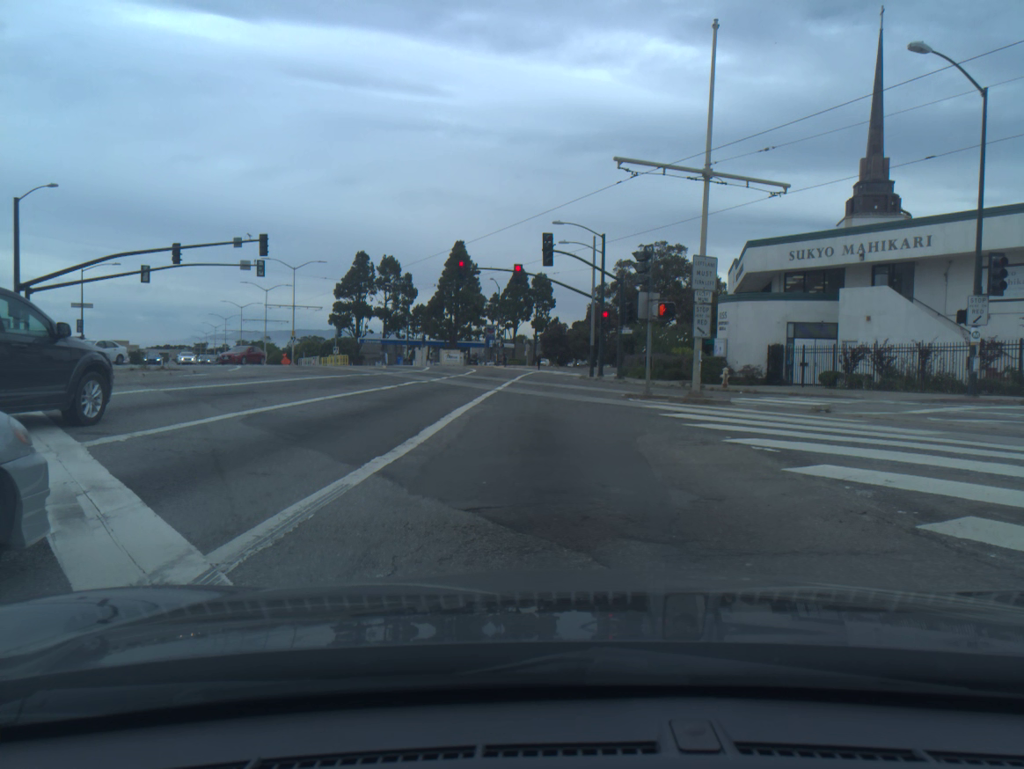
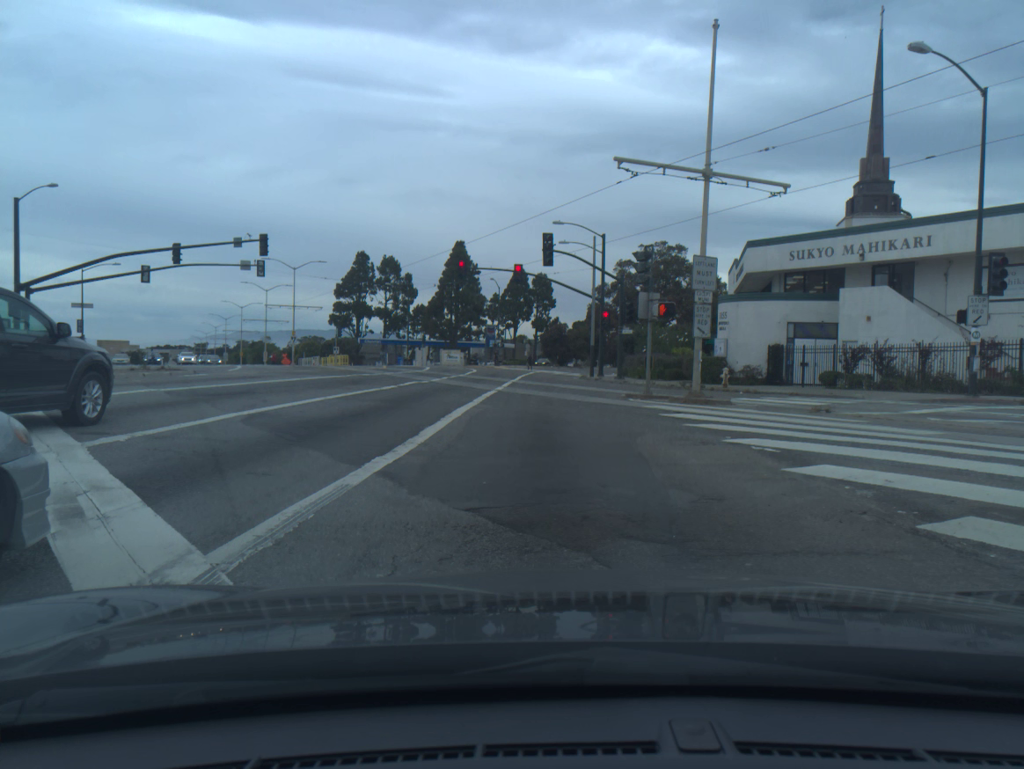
(0.0, 0.0) m; 0°
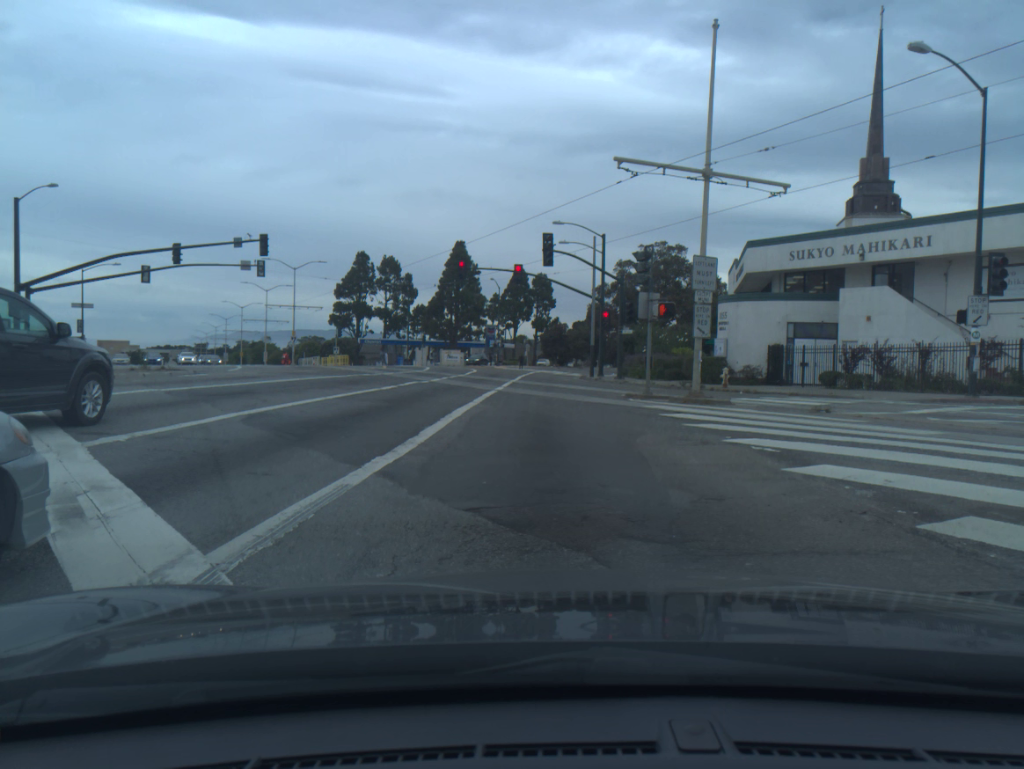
(0.0, 0.0) m; 0°
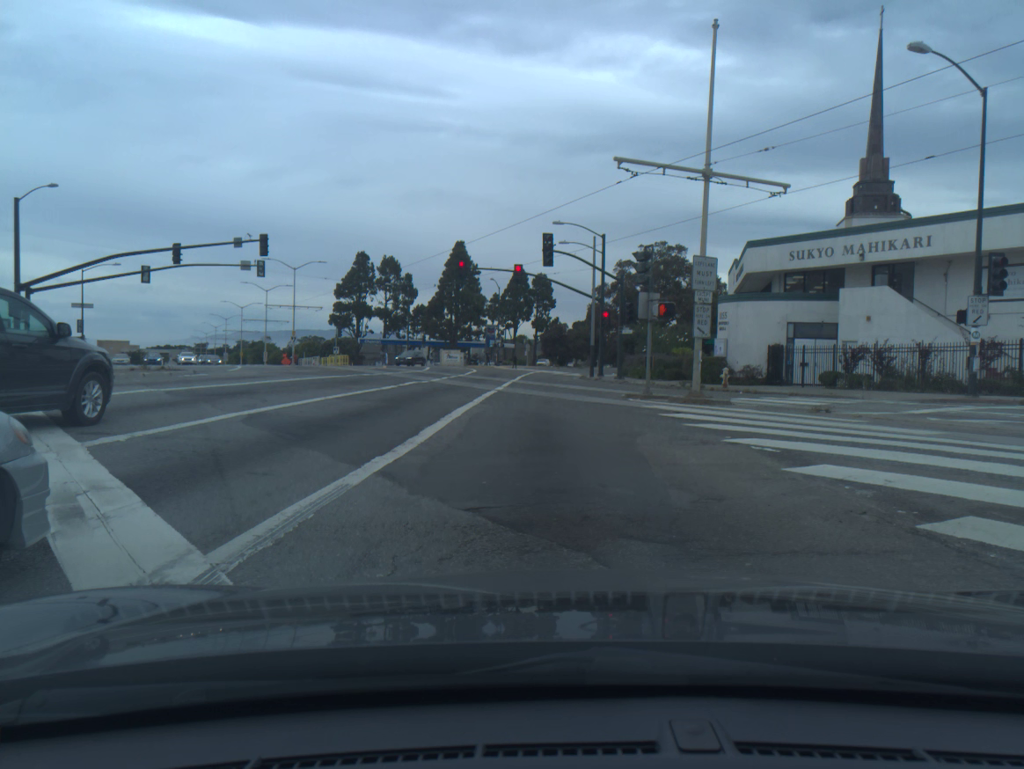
(0.0, 0.0) m; 0°
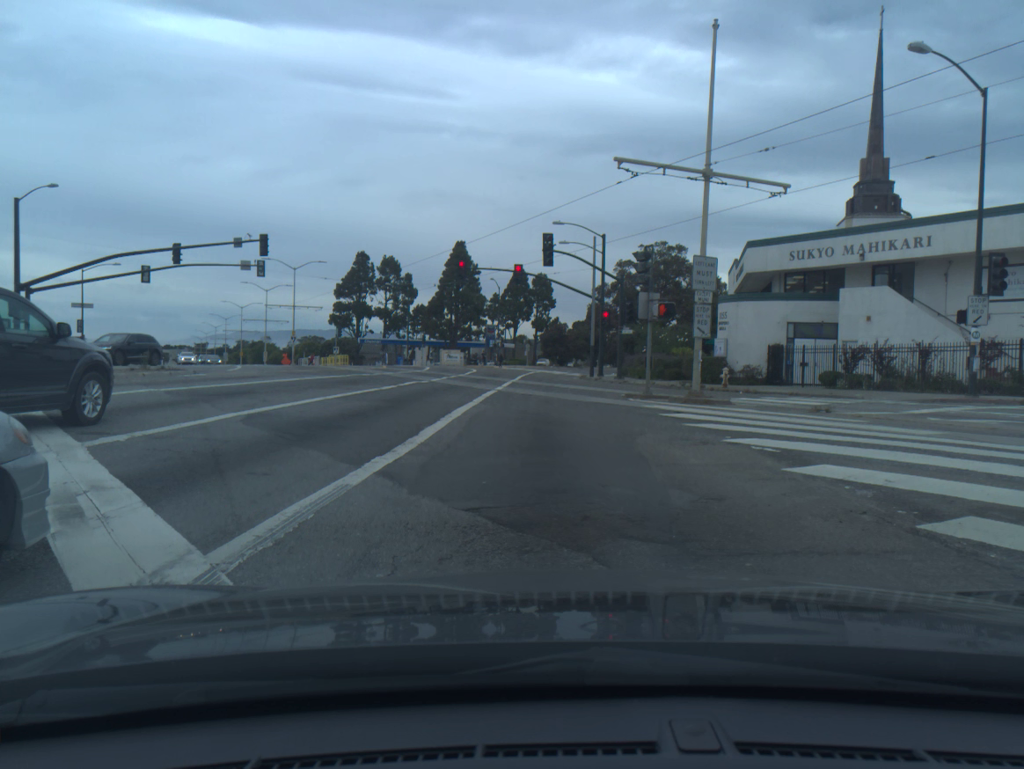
(0.0, 0.0) m; 0°
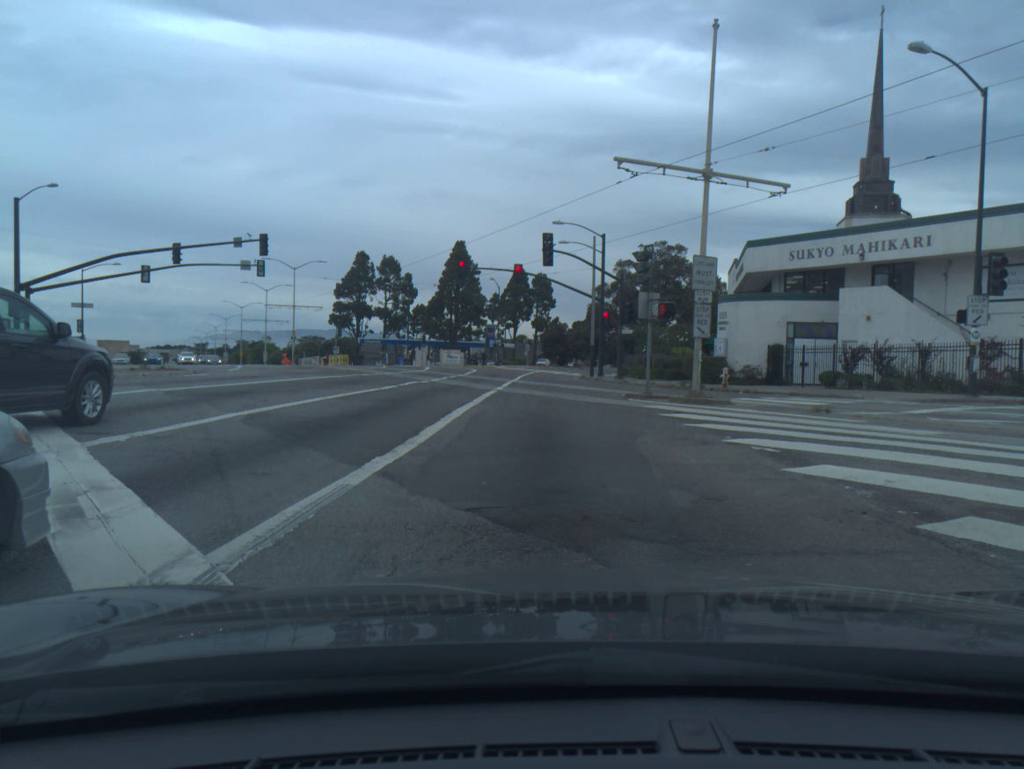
(0.0, 0.0) m; 0°
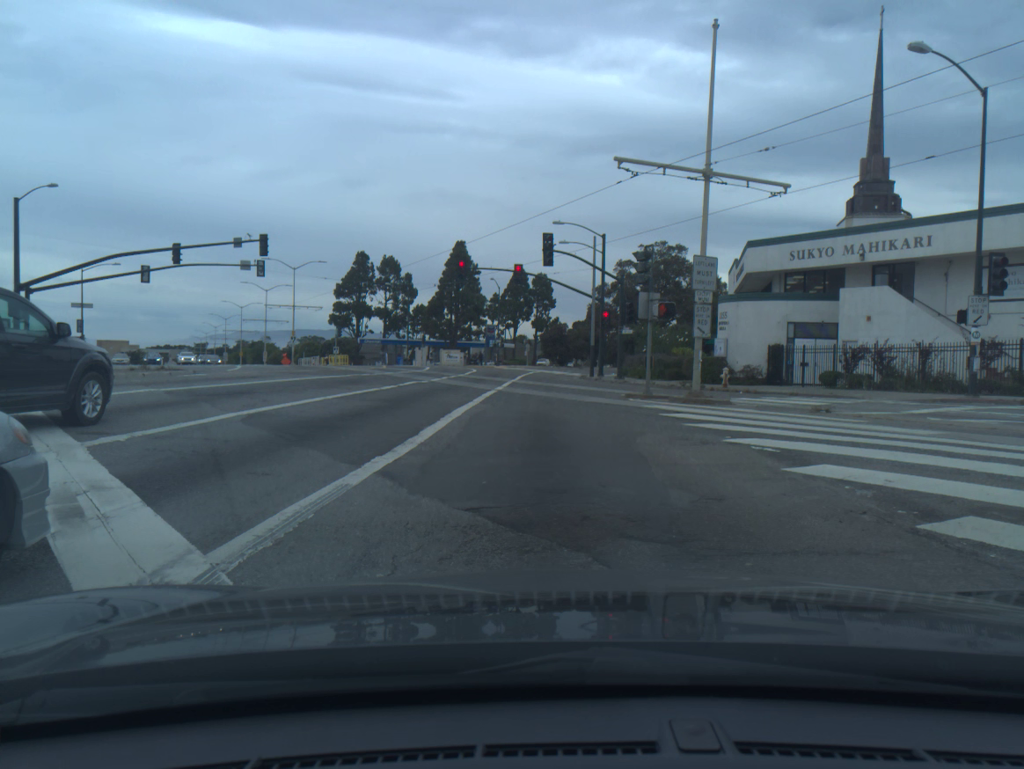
(0.0, 0.0) m; 0°
